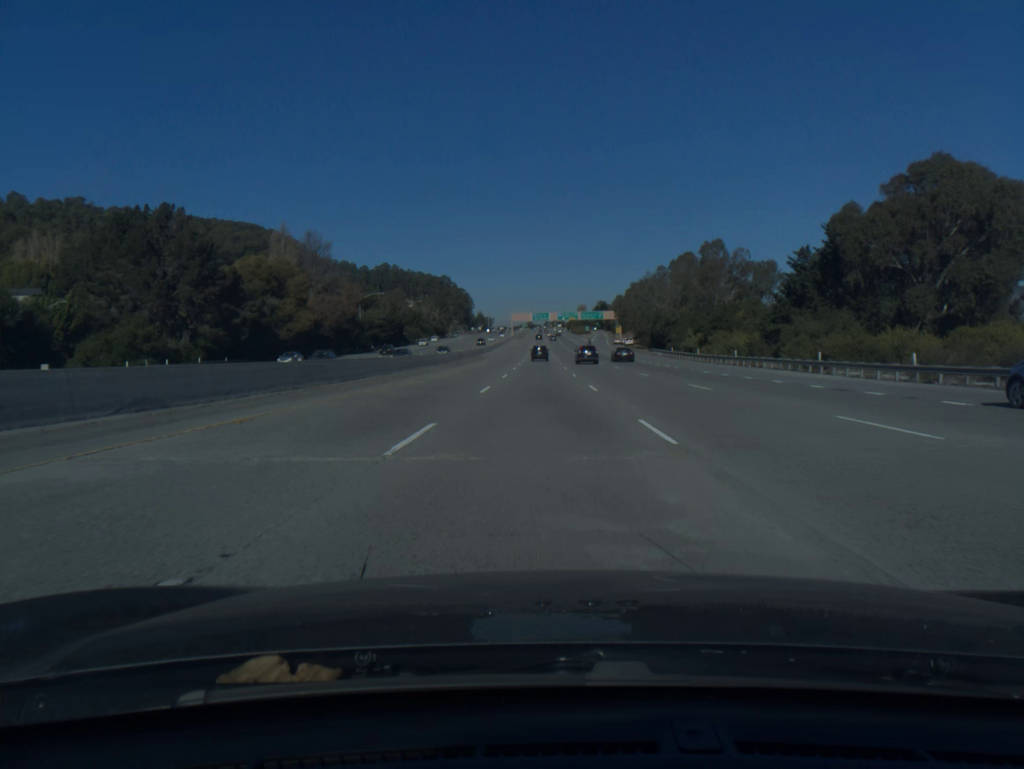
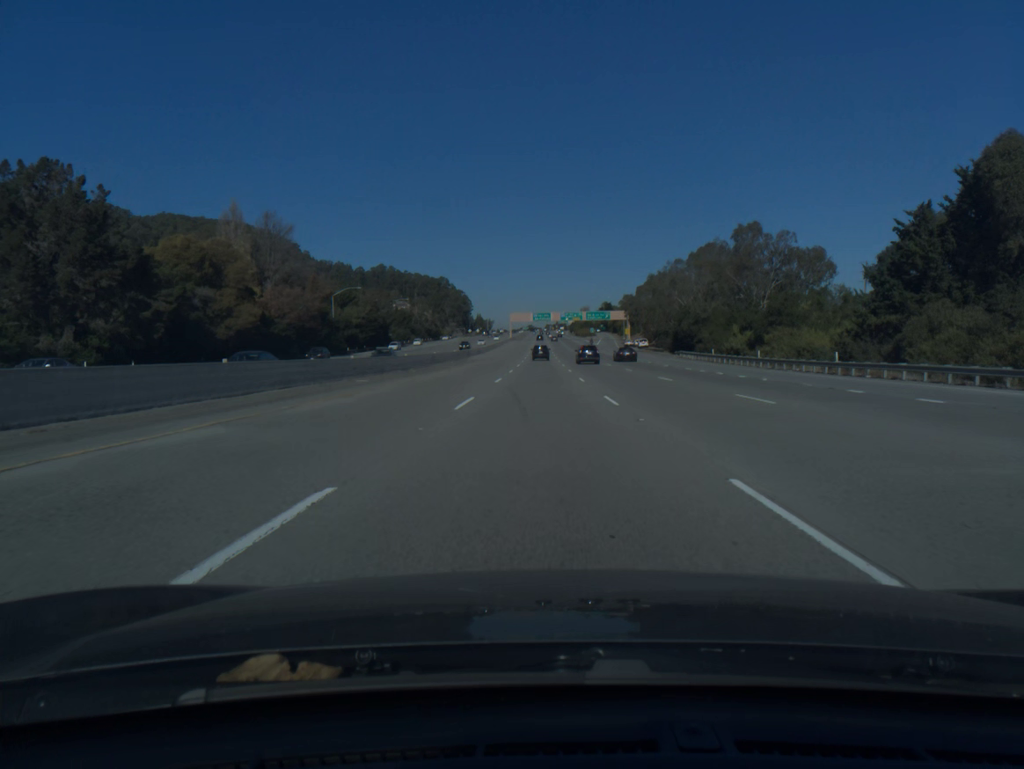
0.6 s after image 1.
(0.0, +21.4) m; 0°
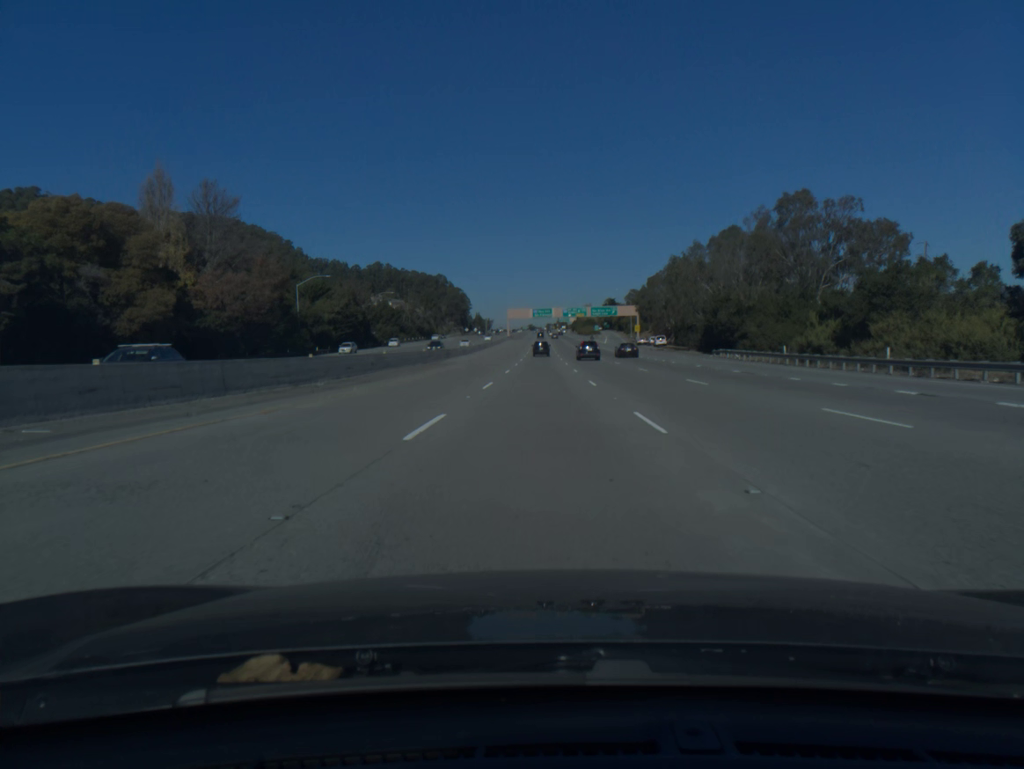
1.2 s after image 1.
(0.0, +21.5) m; 0°
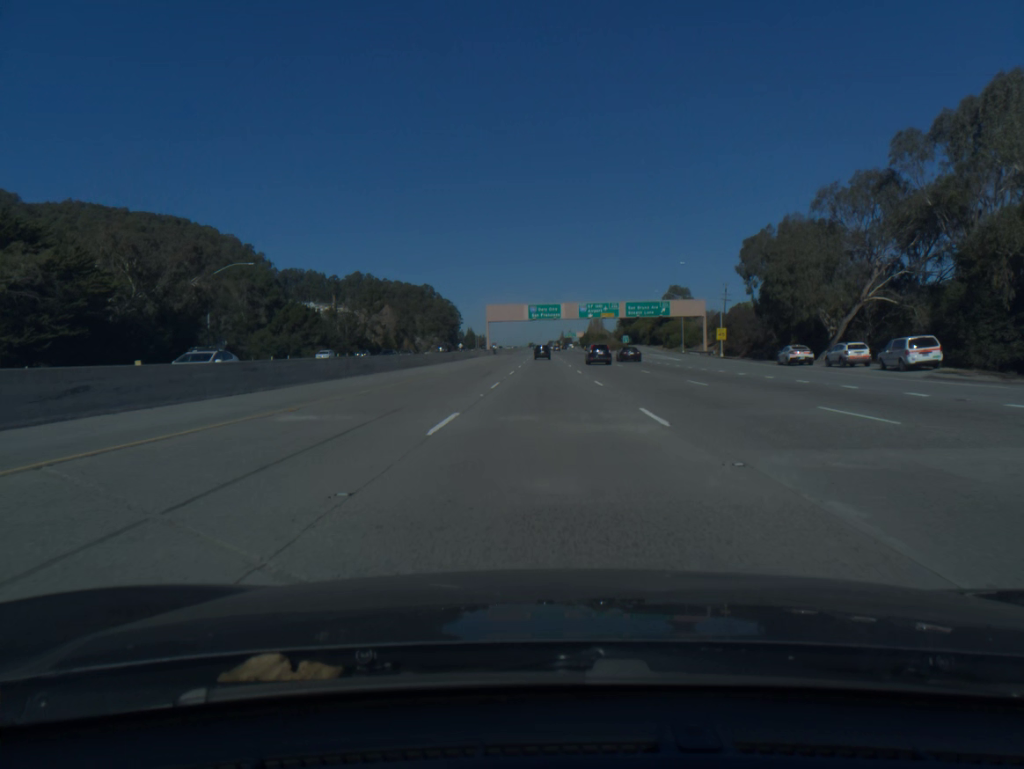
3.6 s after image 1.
(-0.2, +86.4) m; 0°
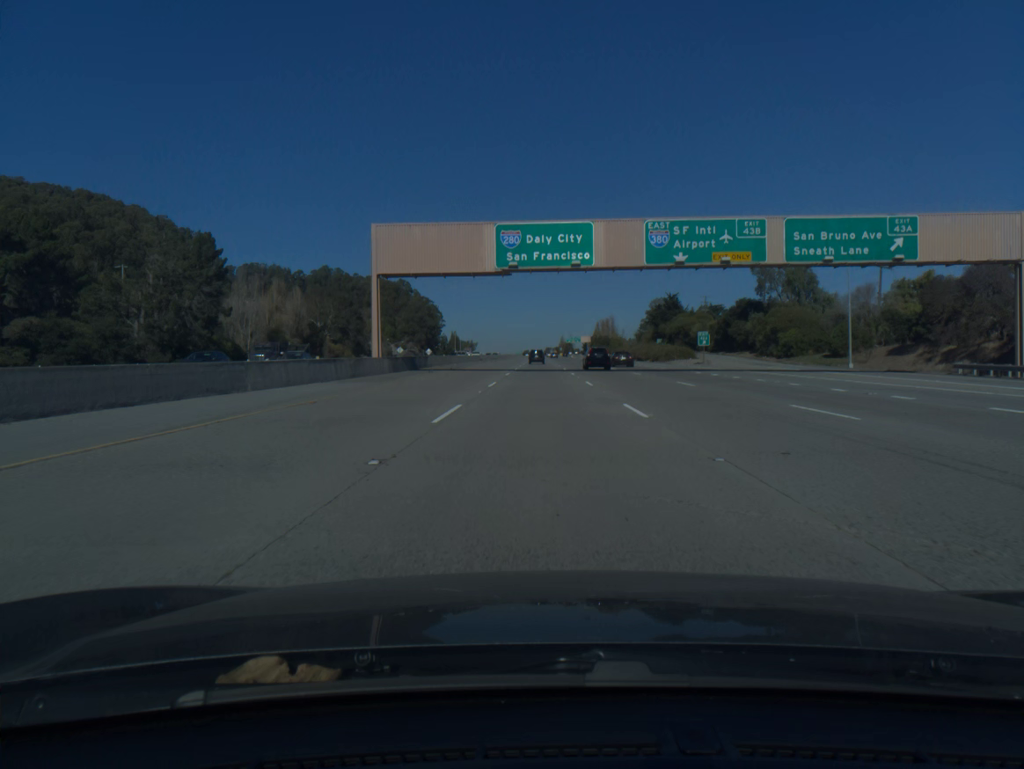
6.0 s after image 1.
(+0.2, +86.1) m; 0°
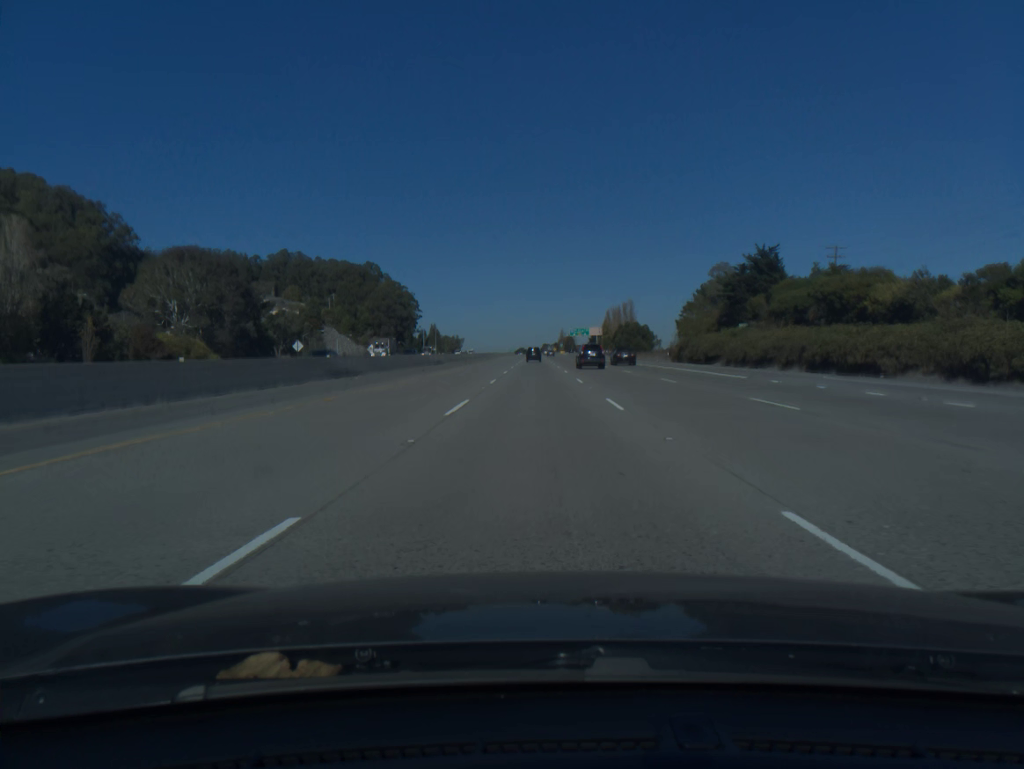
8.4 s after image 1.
(-0.2, +84.8) m; 0°
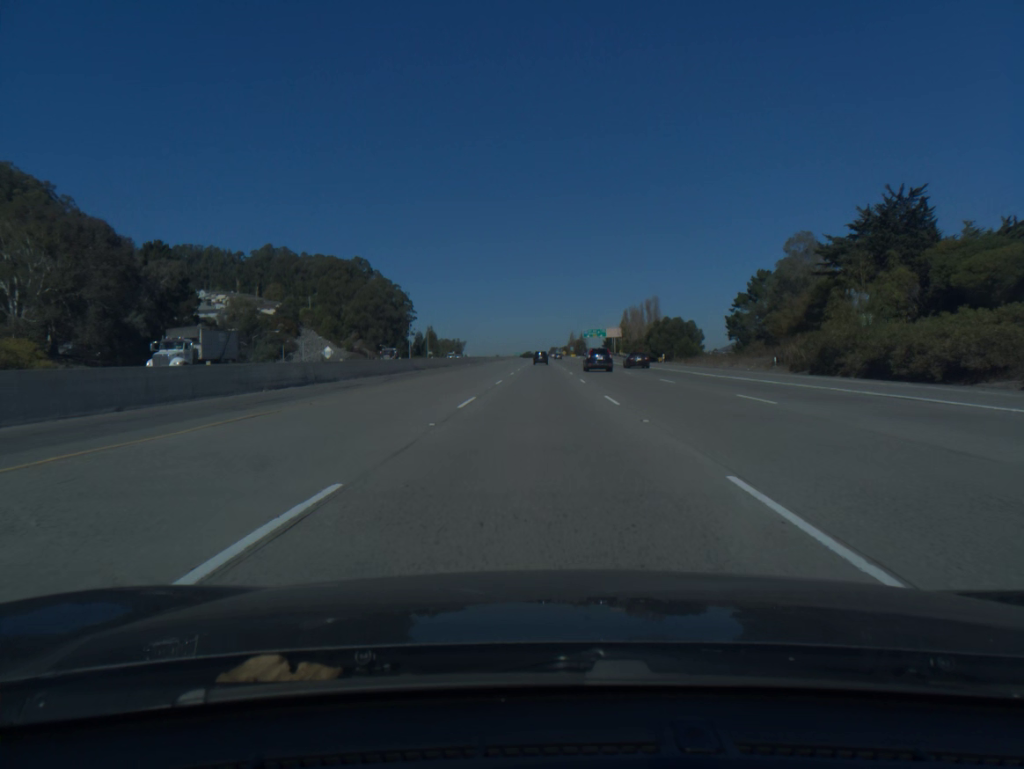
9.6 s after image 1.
(-0.1, +42.2) m; 0°
